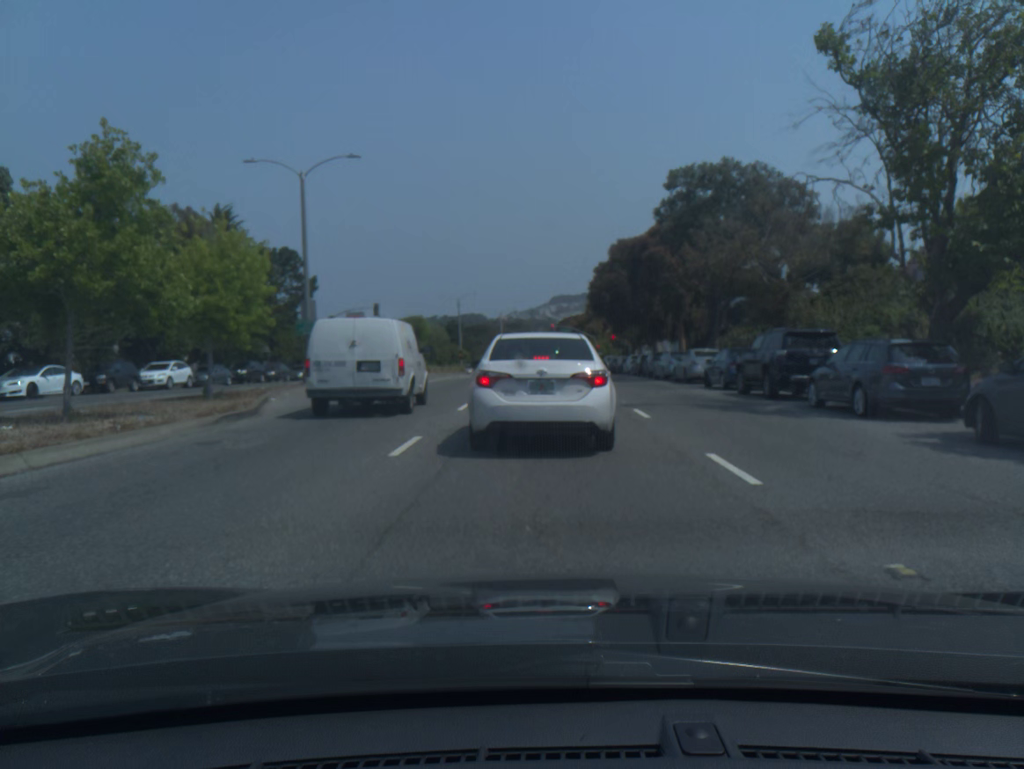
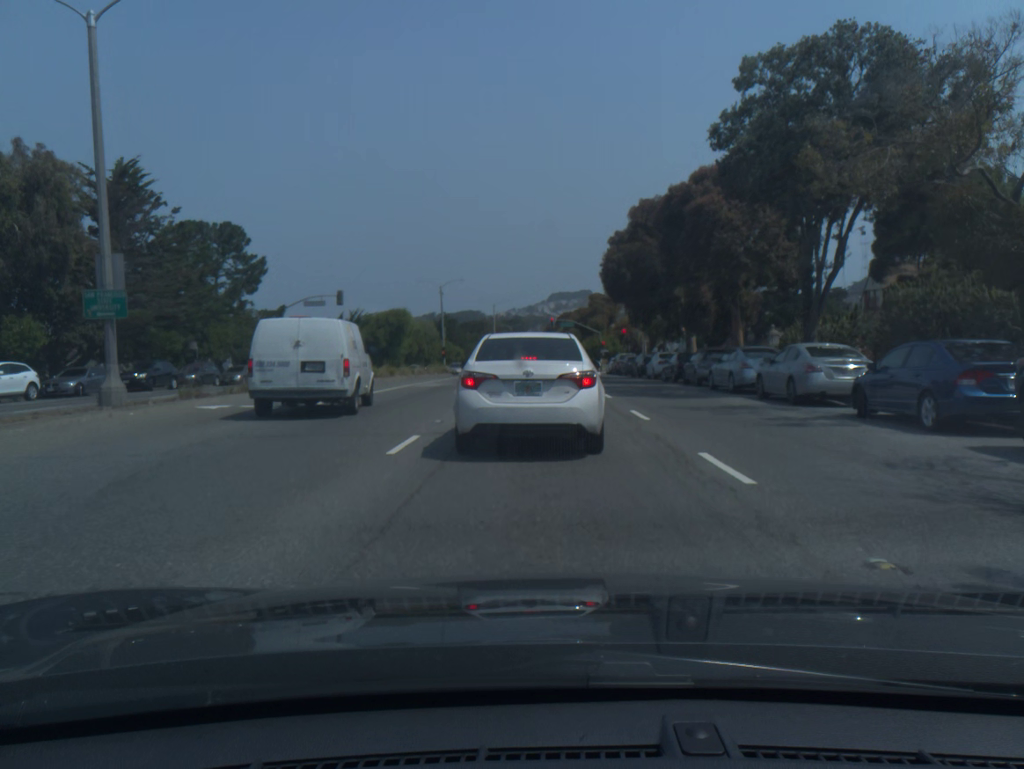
(0.0, +14.6) m; 0°
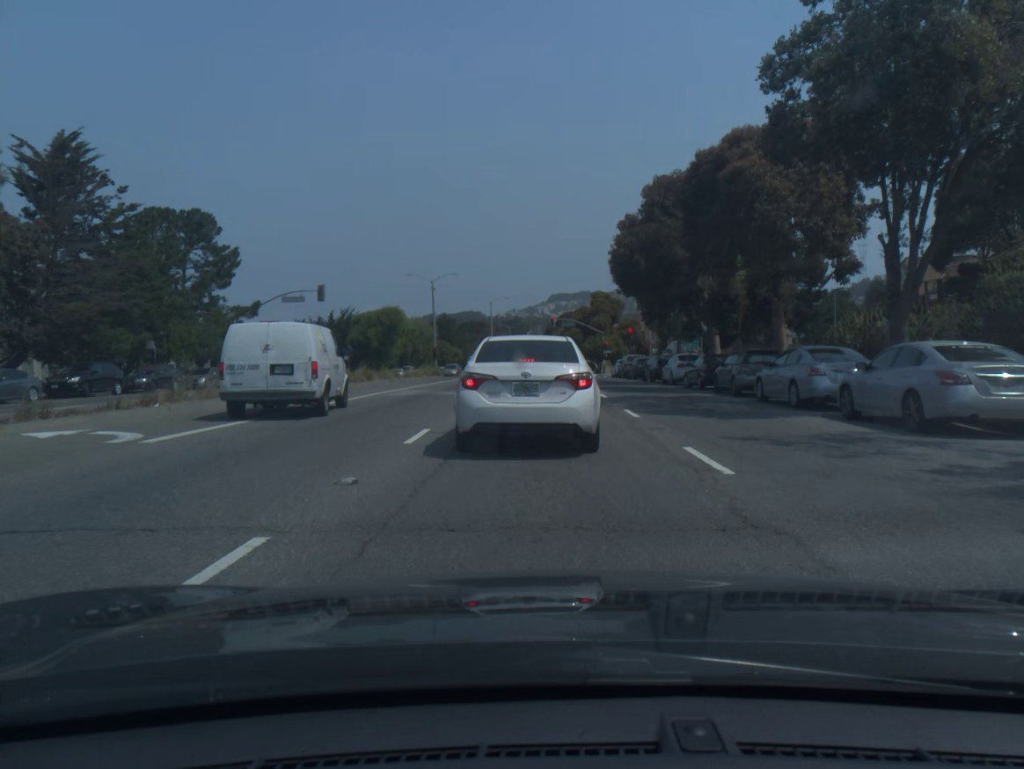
(0.0, +6.3) m; 0°
